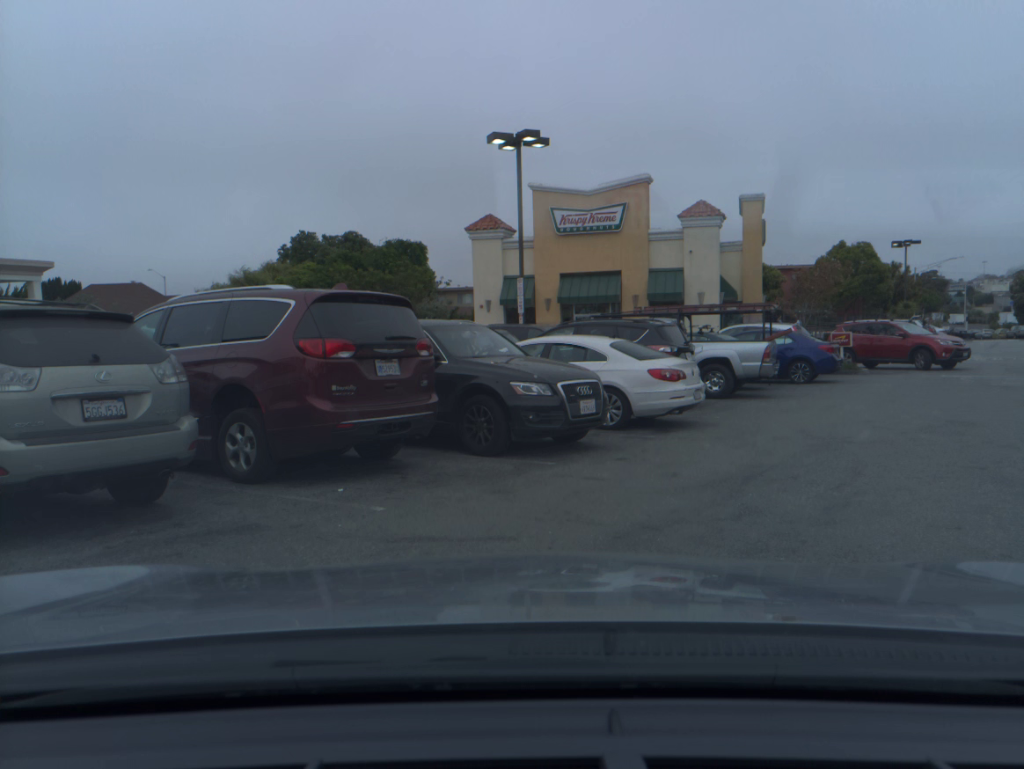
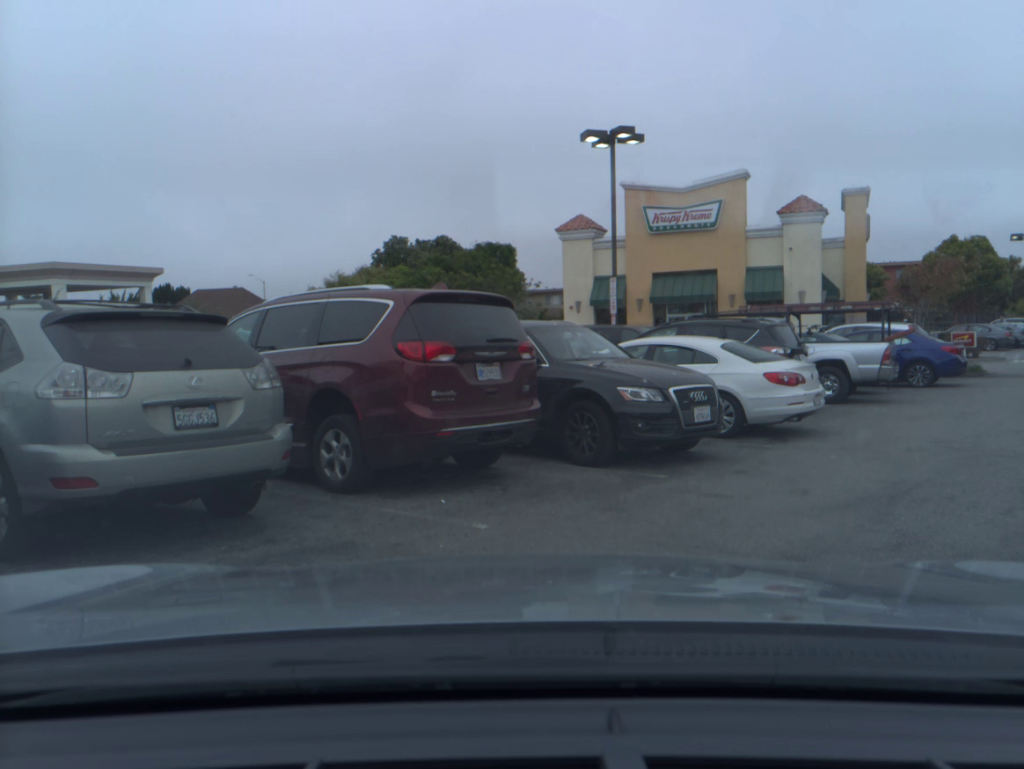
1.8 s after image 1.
(-0.2, +0.6) m; -6°
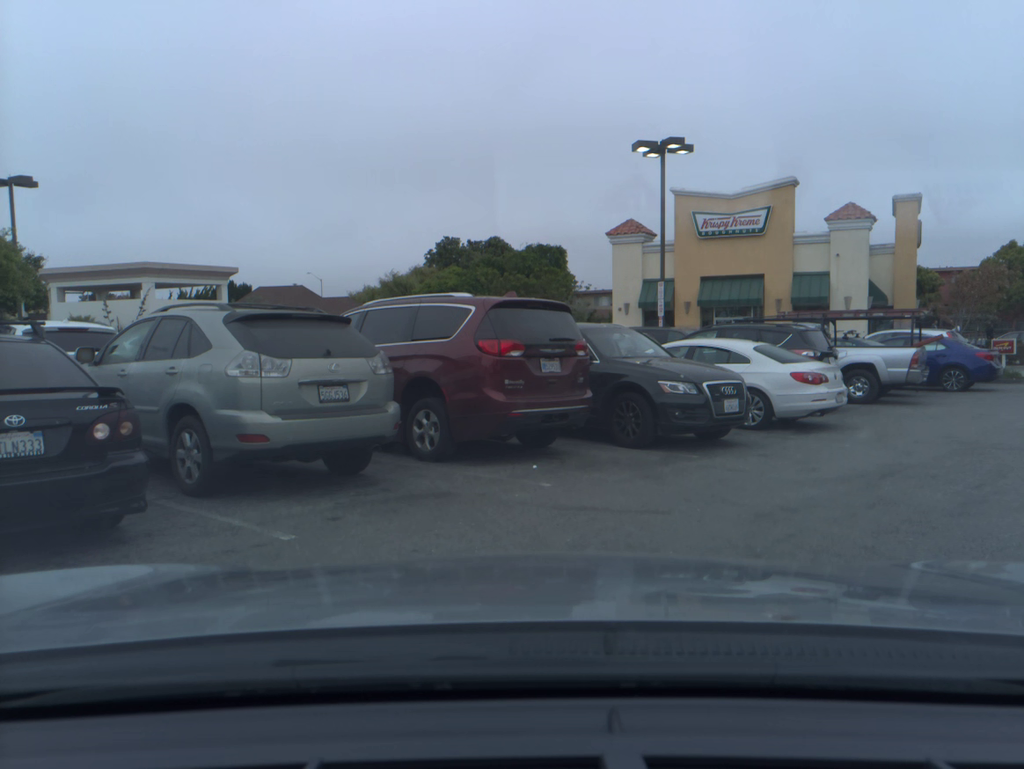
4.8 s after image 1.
(-0.1, -1.6) m; -3°
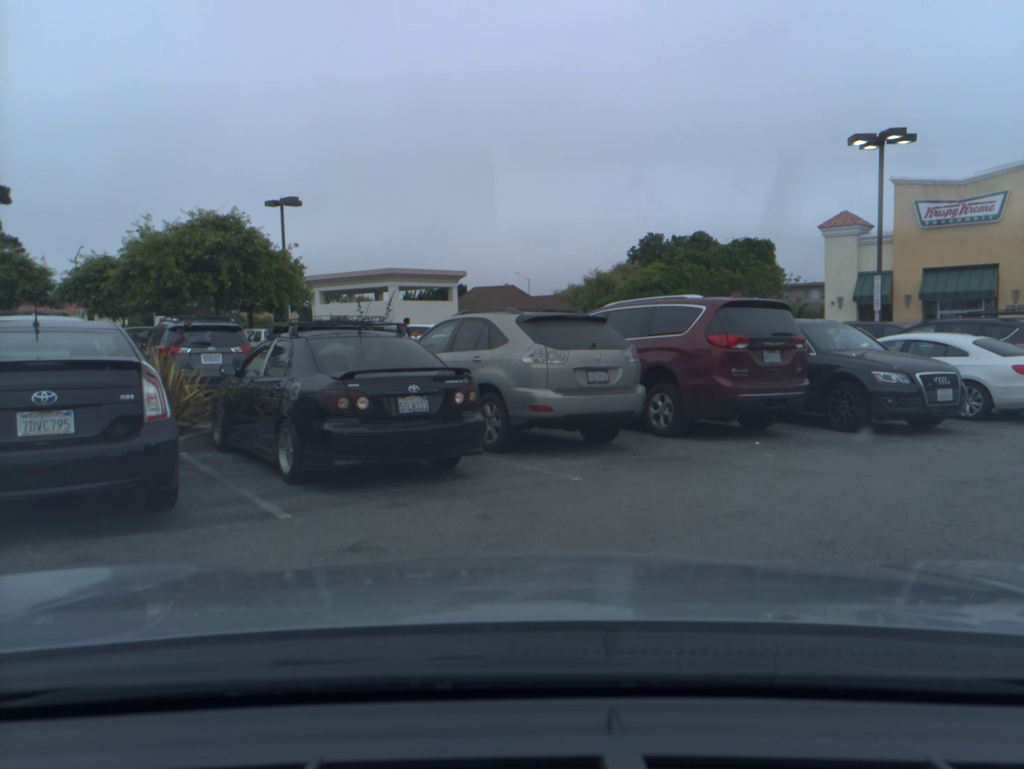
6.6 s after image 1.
(-0.2, -1.9) m; -14°
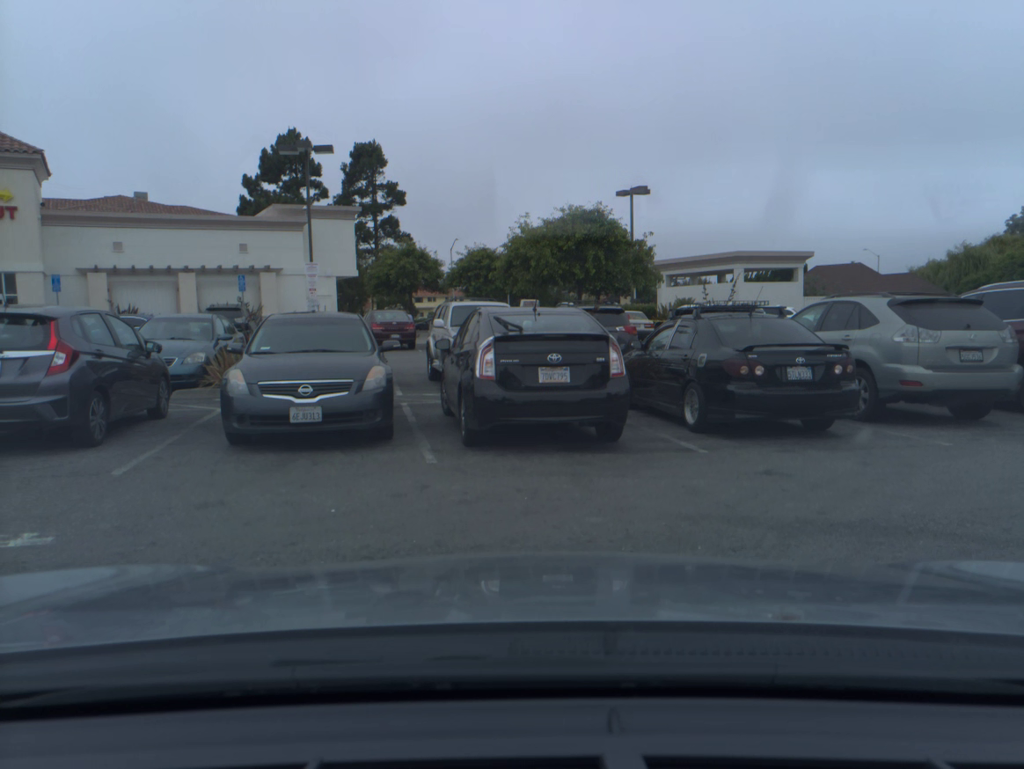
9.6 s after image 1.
(-0.2, -2.1) m; -23°
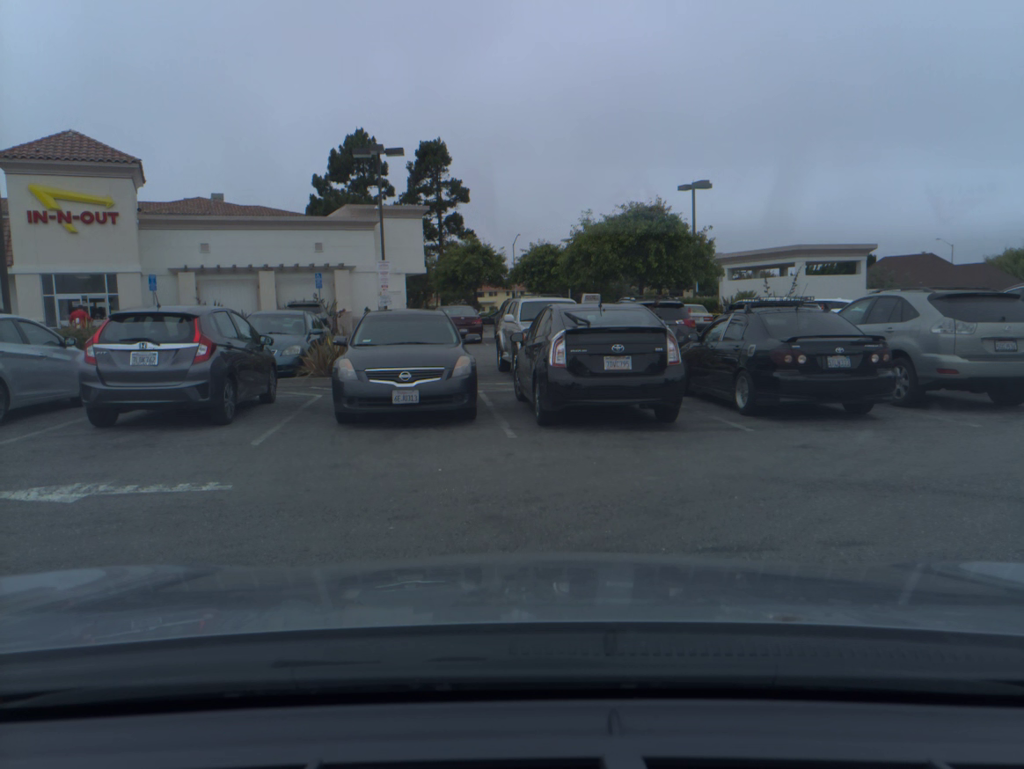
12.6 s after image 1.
(-0.1, -1.3) m; -4°
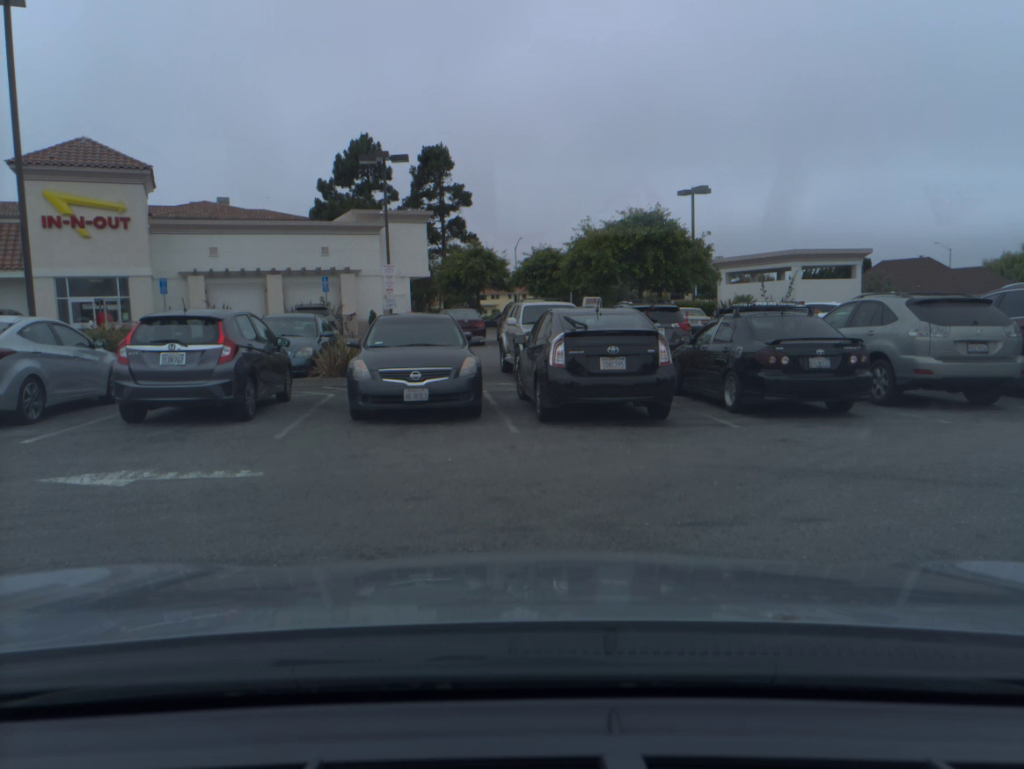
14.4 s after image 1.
(0.0, -0.7) m; 0°
